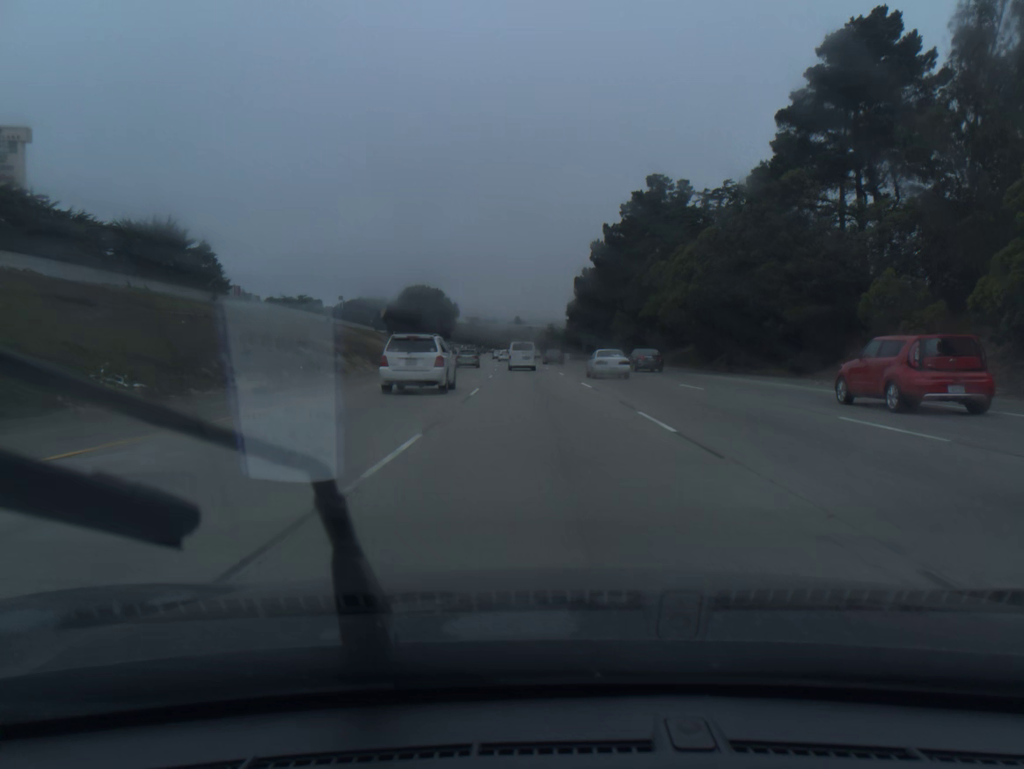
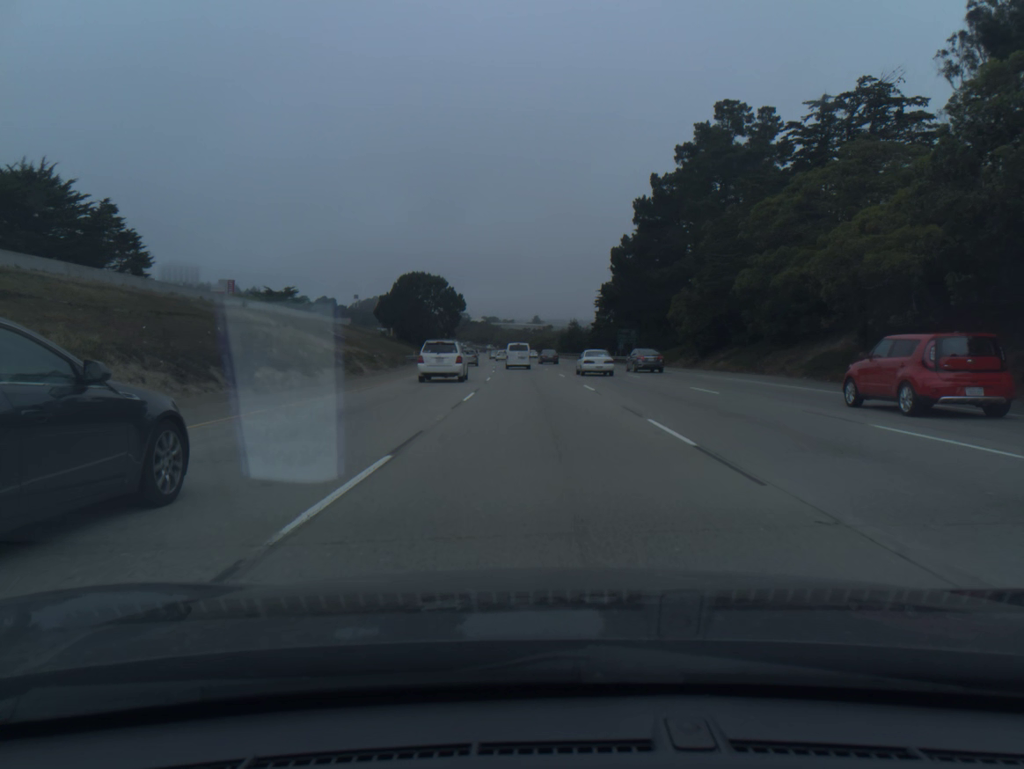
(-0.3, +30.7) m; -1°
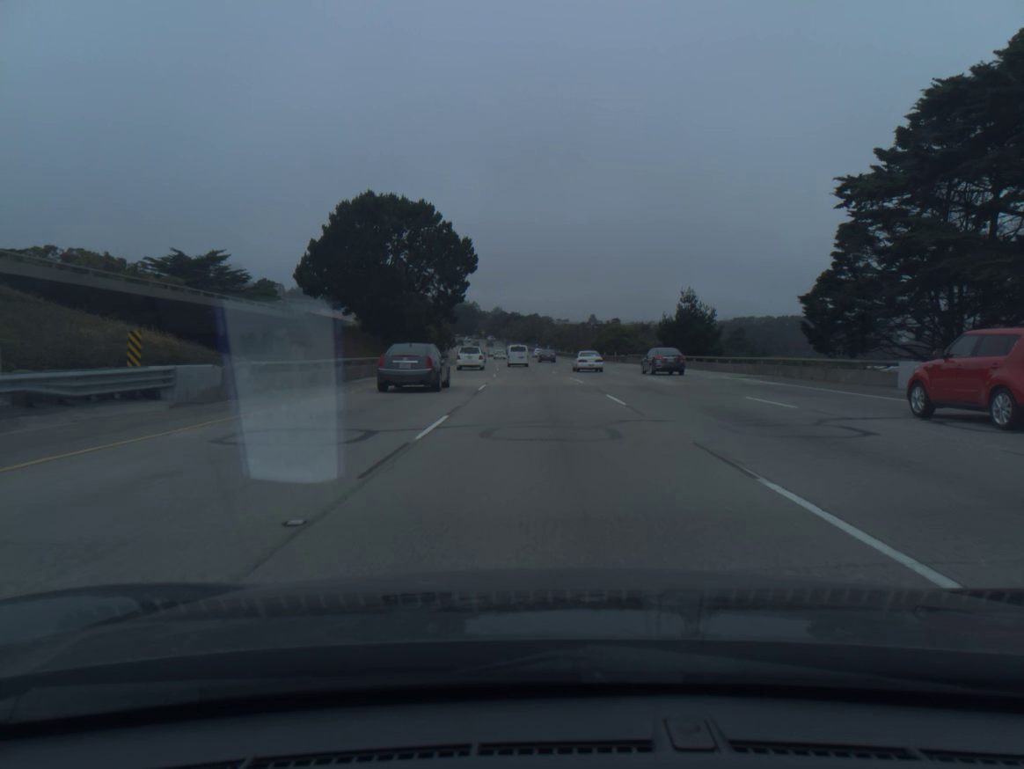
(-2.6, +79.5) m; -4°
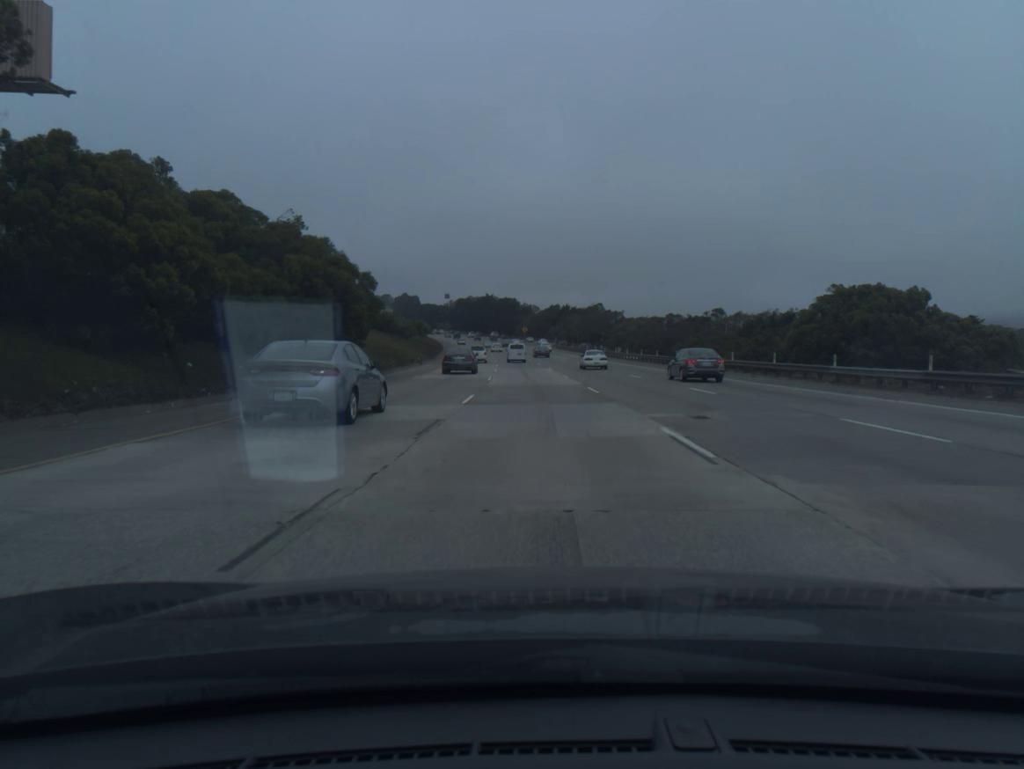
(-2.8, +83.0) m; -4°
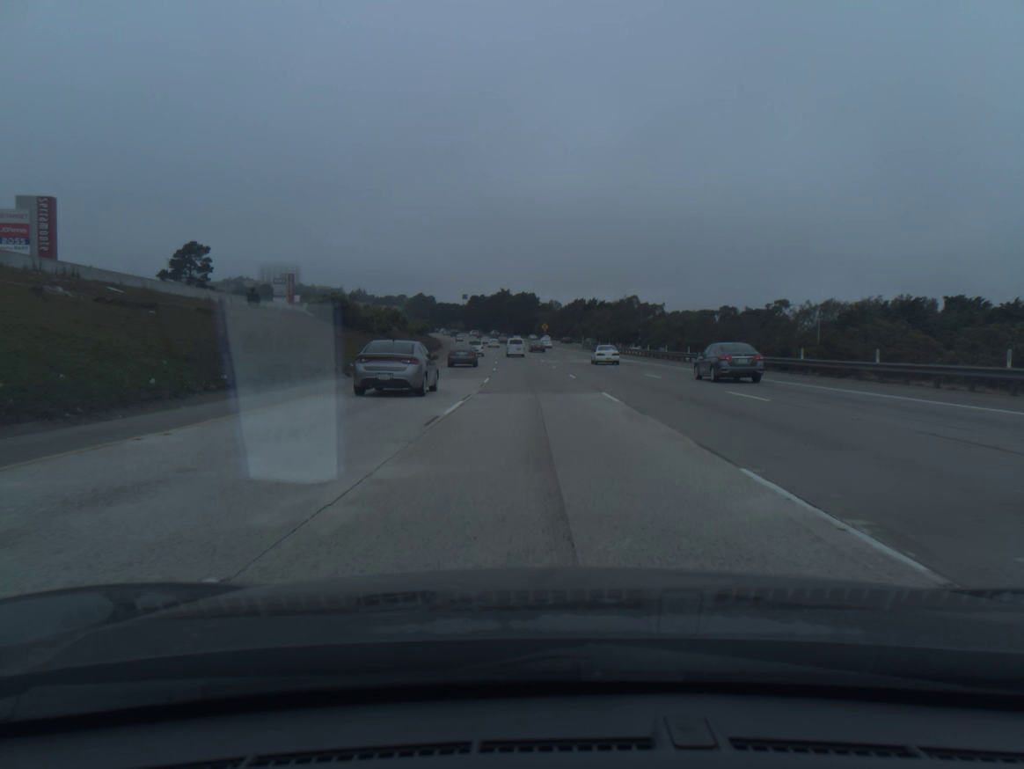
(-0.5, +34.1) m; -1°
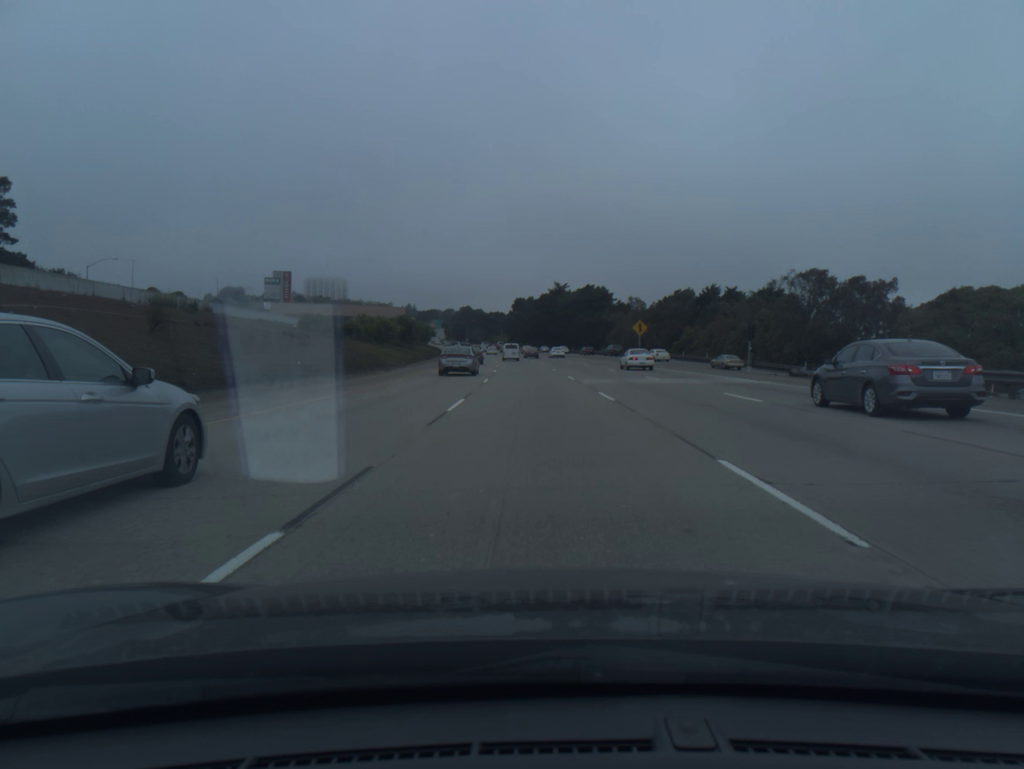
(-3.1, +86.6) m; -4°
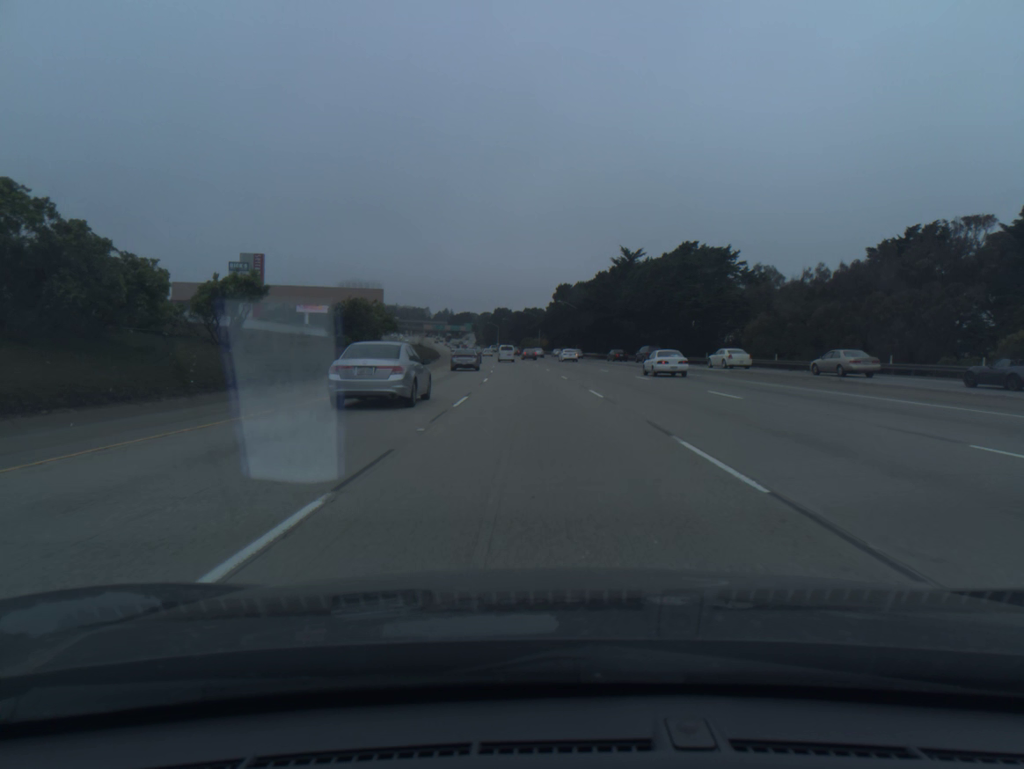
(-2.0, +70.9) m; -3°
